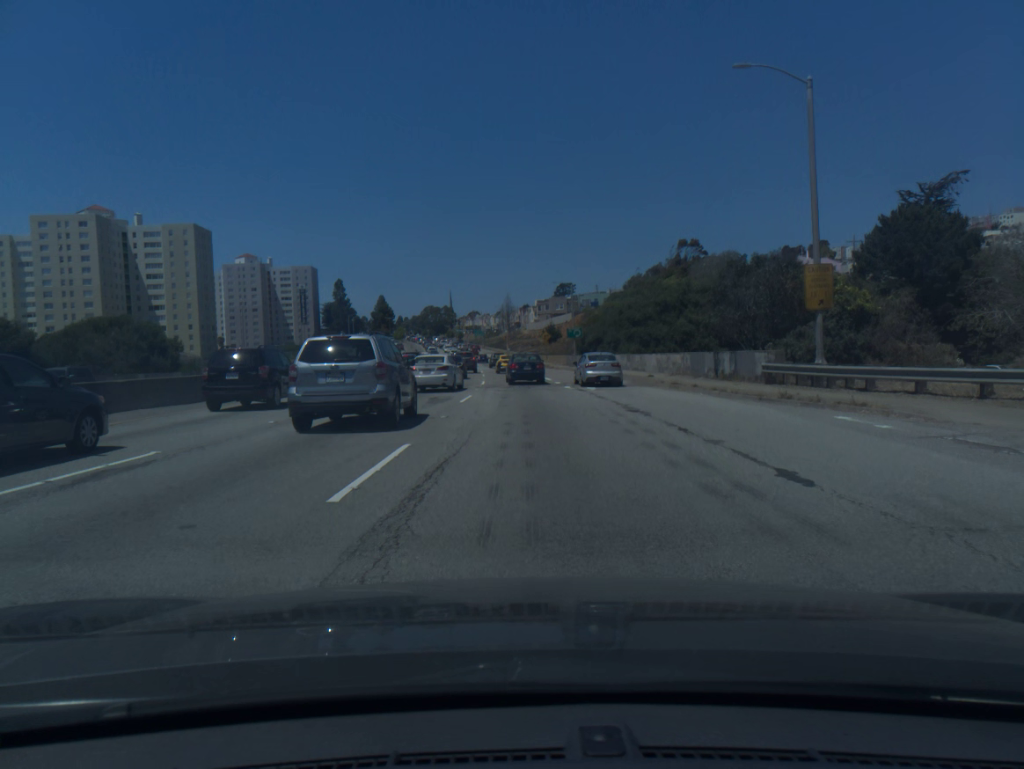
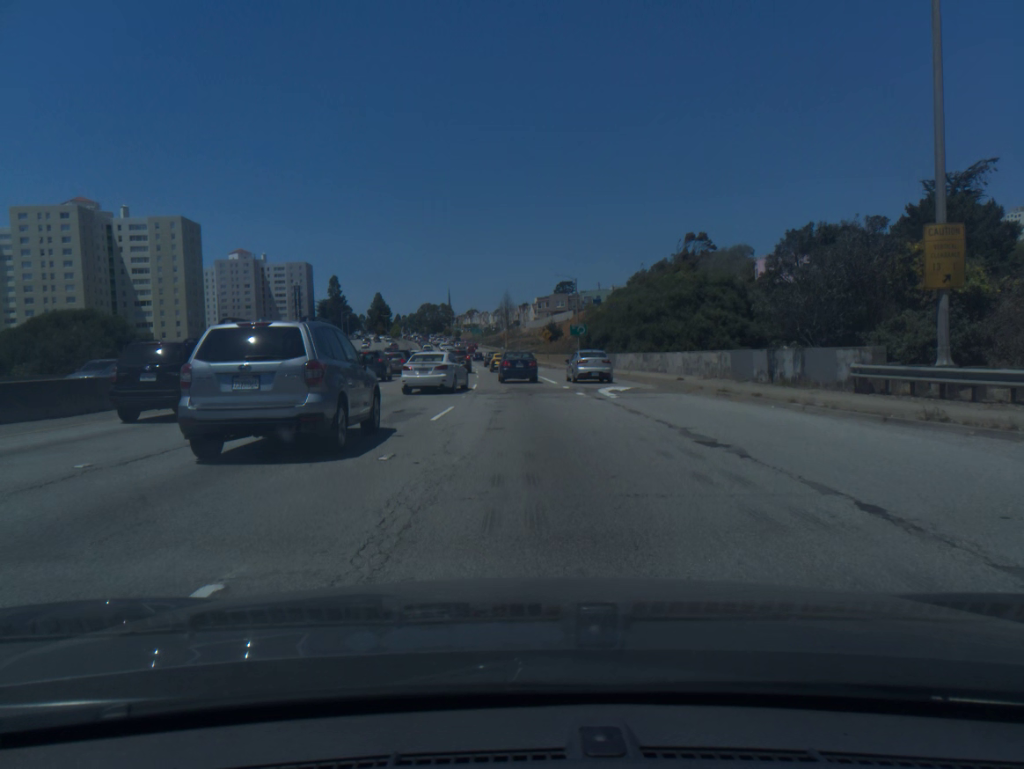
(0.0, +7.0) m; 0°
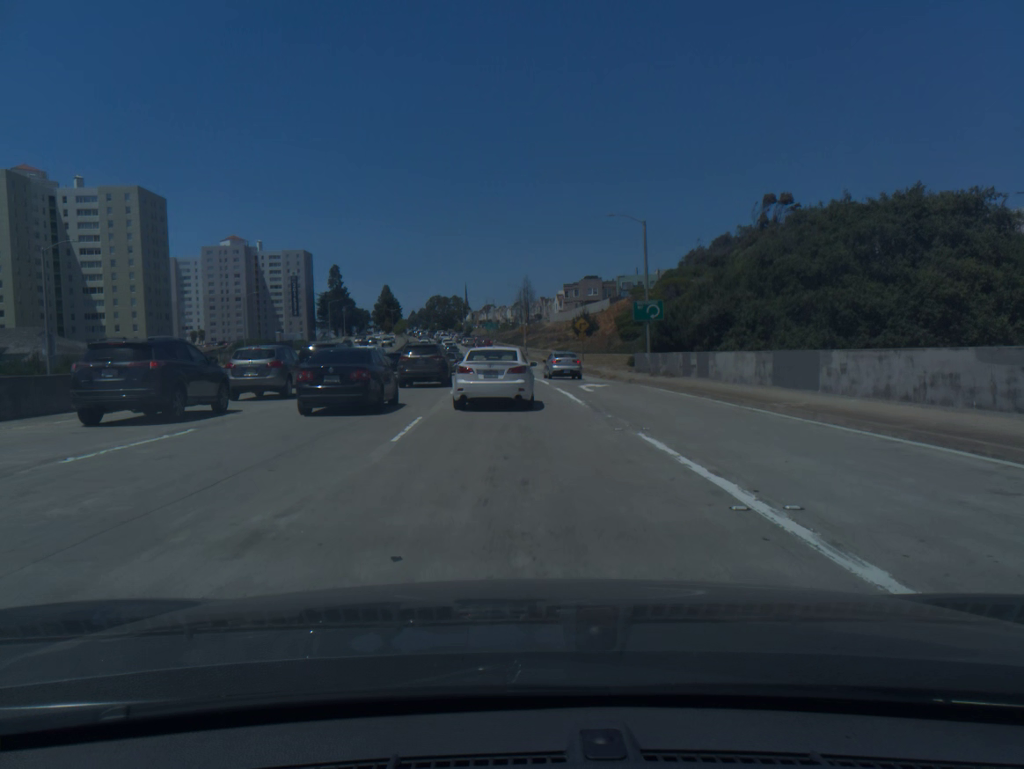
(-0.4, +34.7) m; -2°
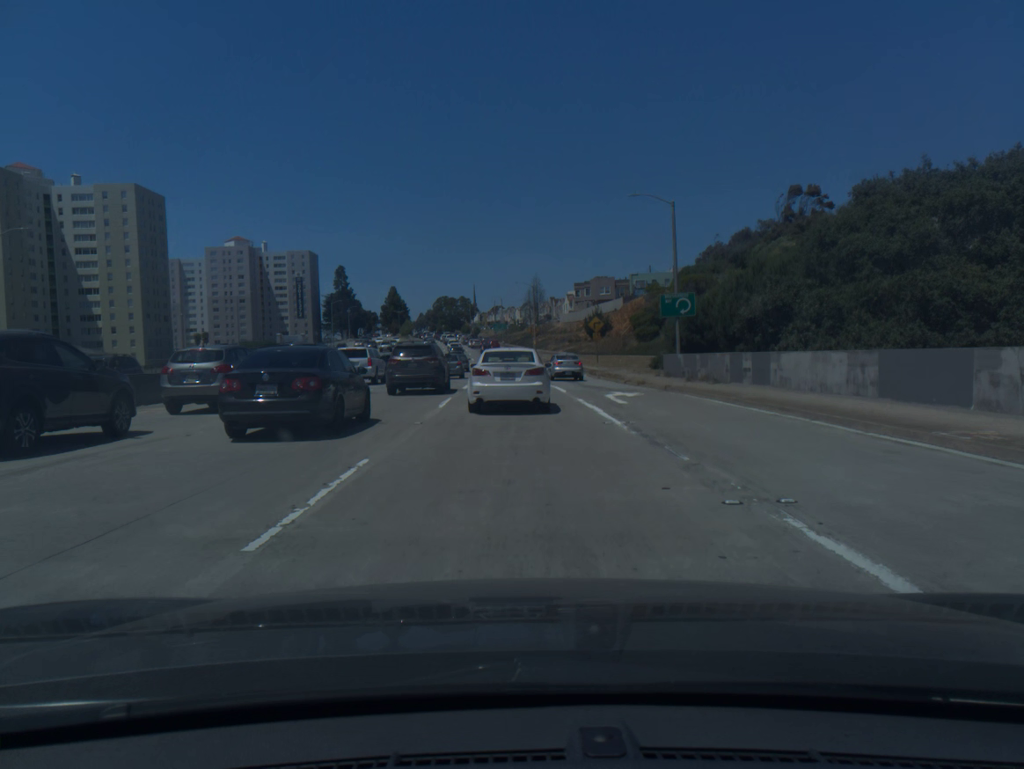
(0.0, +6.4) m; -1°
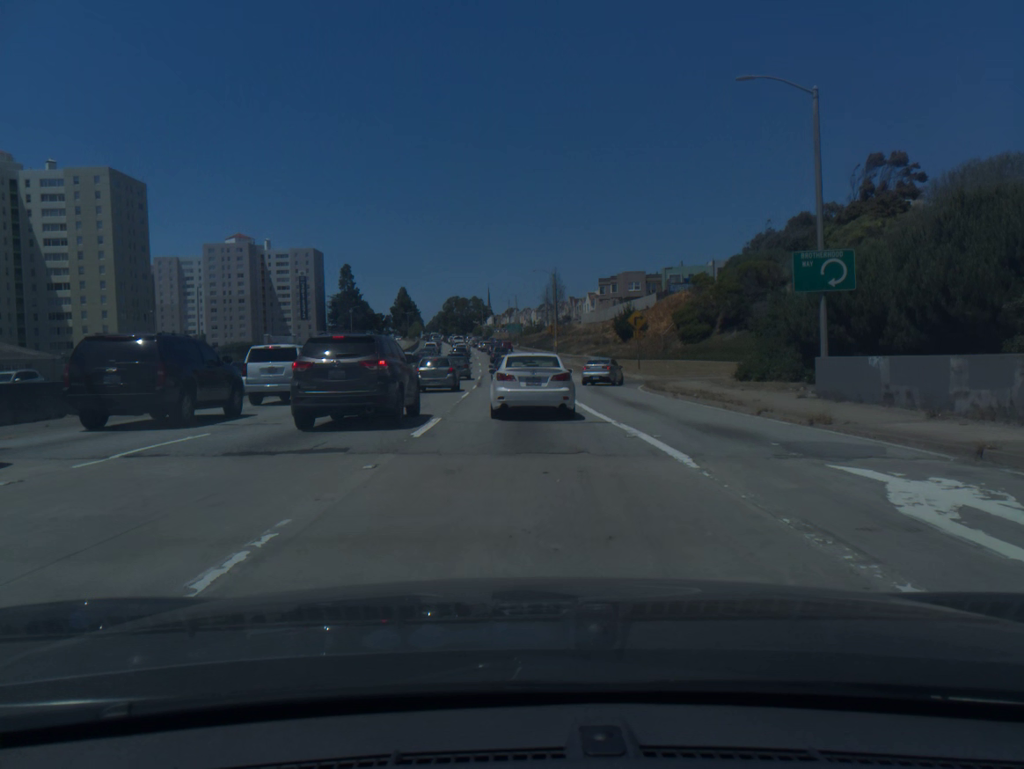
(-0.2, +18.2) m; -1°
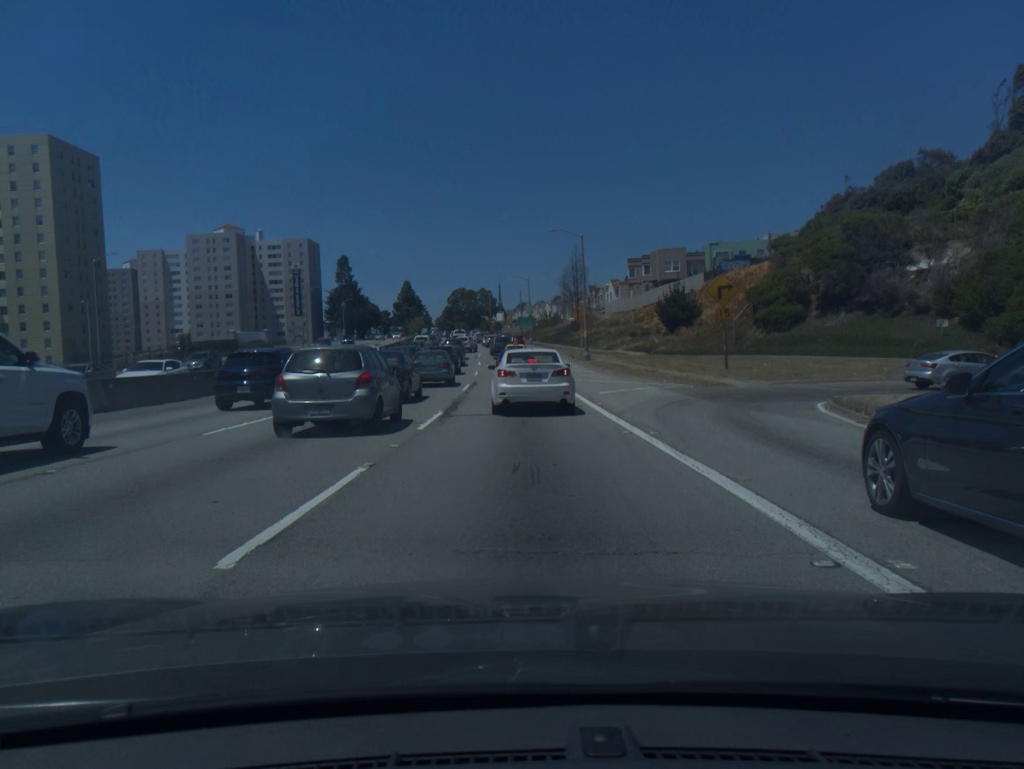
(-0.2, +22.9) m; -1°
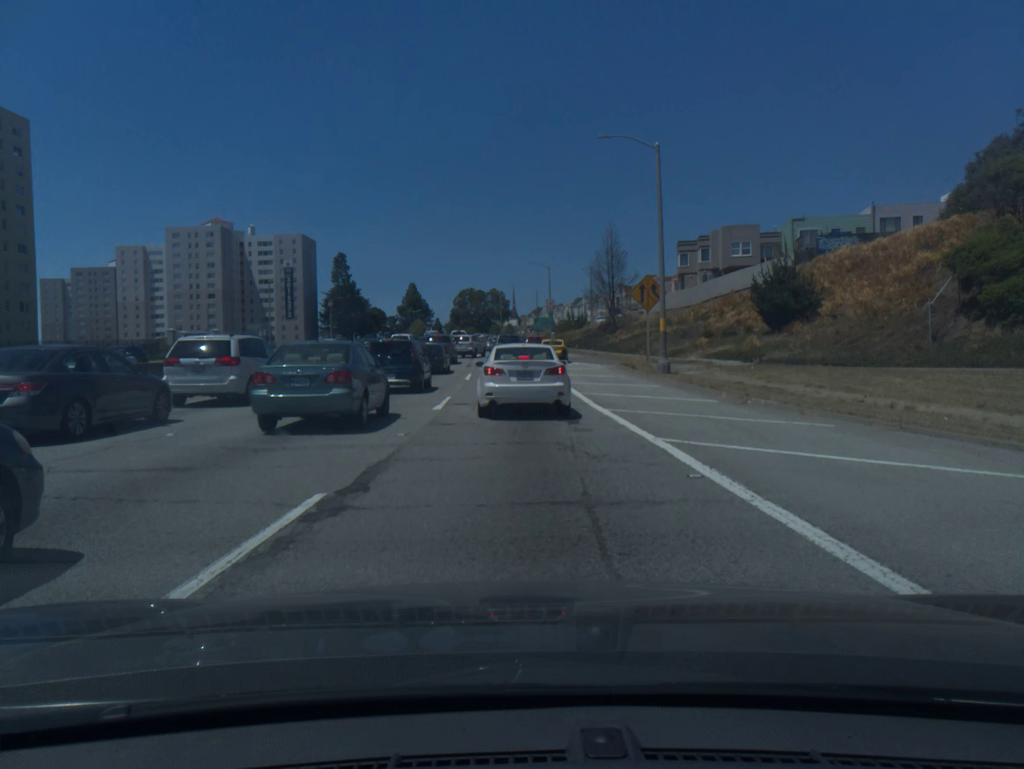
(-0.3, +26.1) m; -1°
